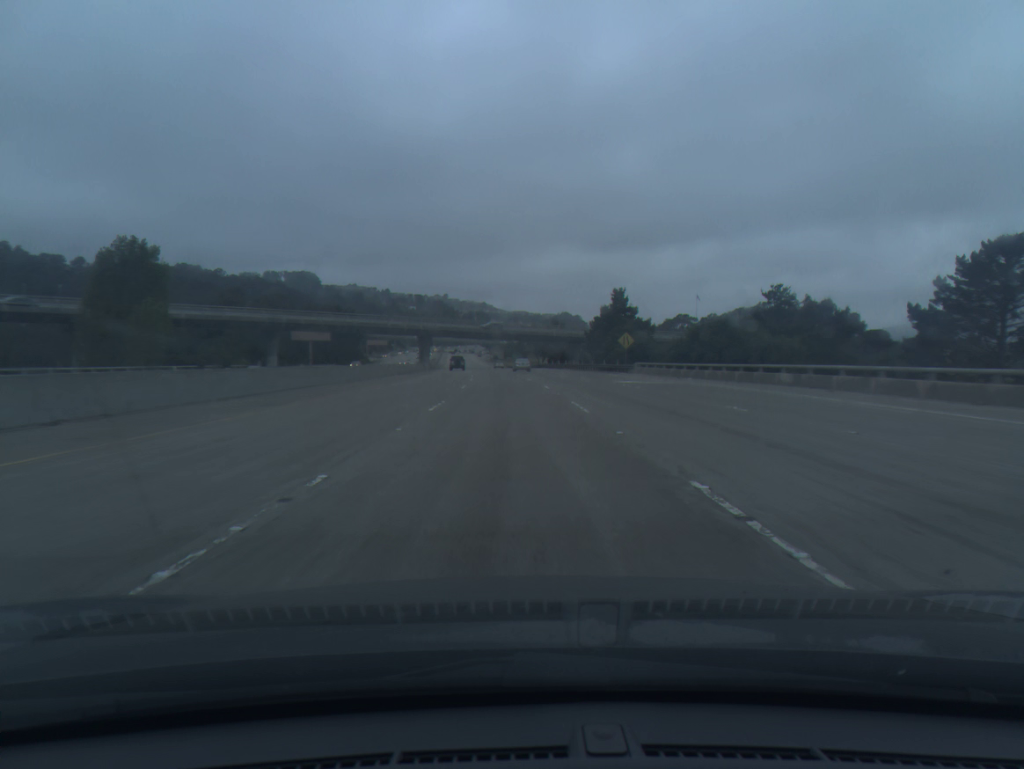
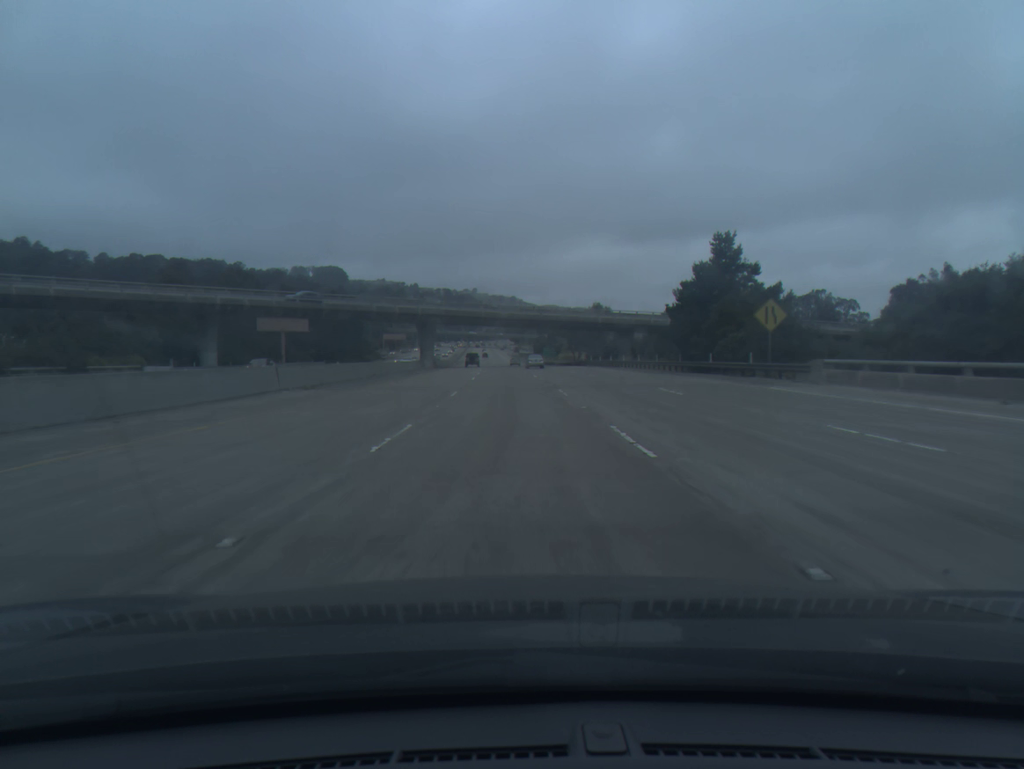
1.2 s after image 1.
(-0.6, +37.5) m; -2°
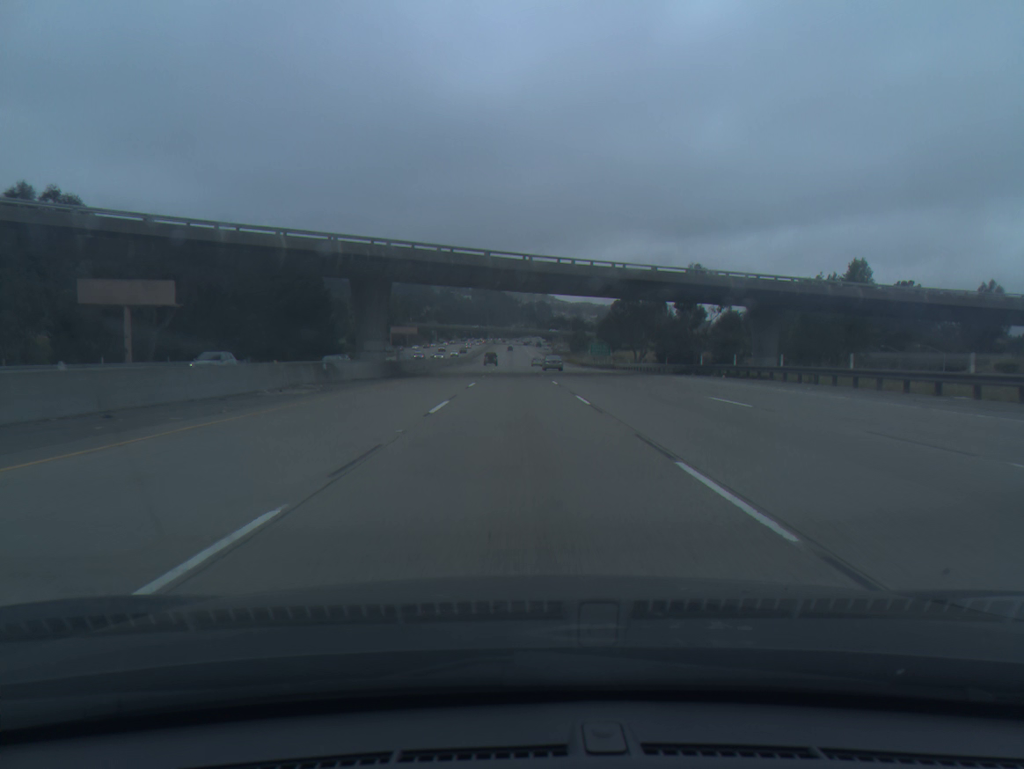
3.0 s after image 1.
(-1.3, +56.3) m; -2°
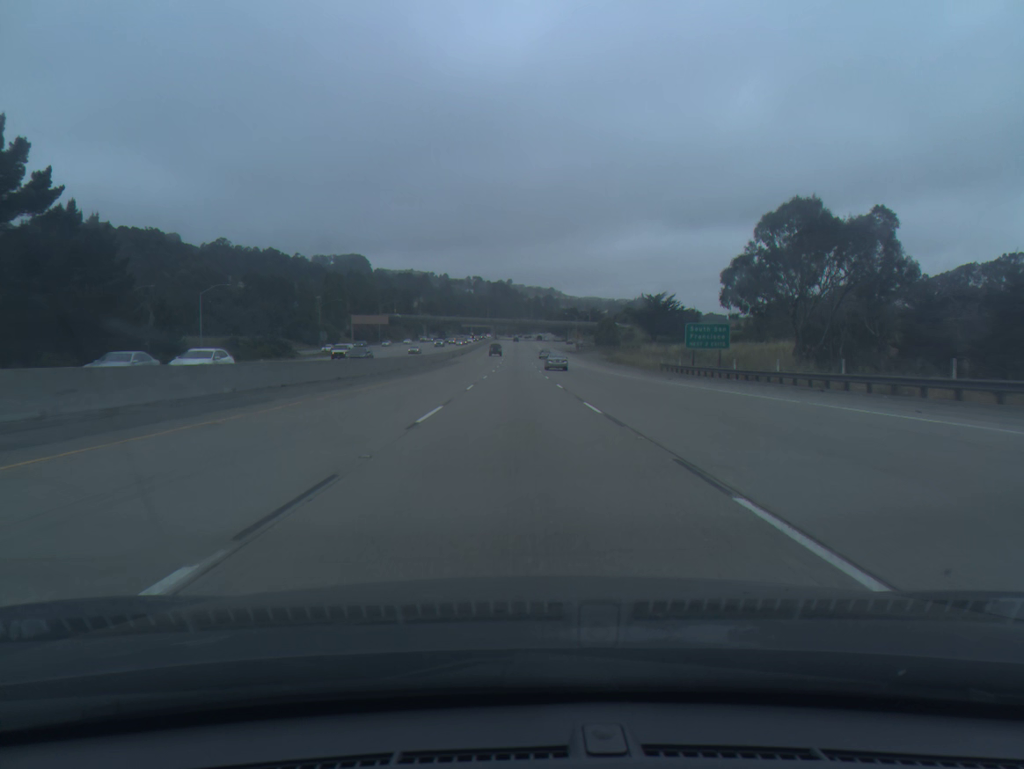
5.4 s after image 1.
(-0.8, +75.2) m; 0°
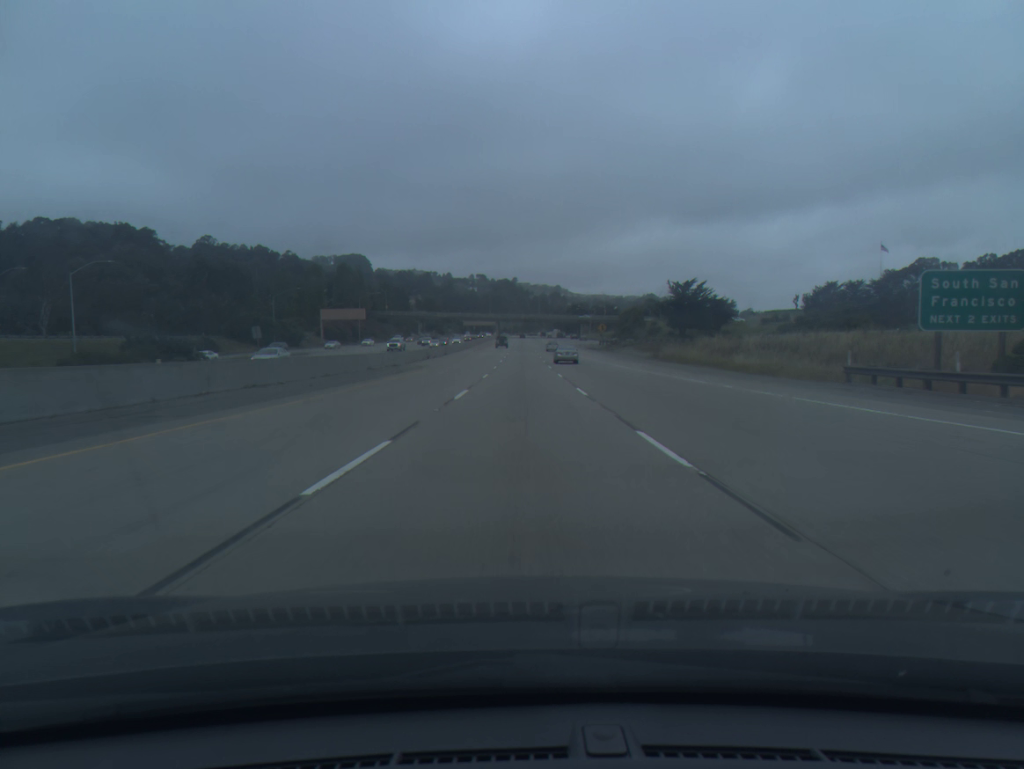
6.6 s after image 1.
(-0.1, +37.7) m; 0°
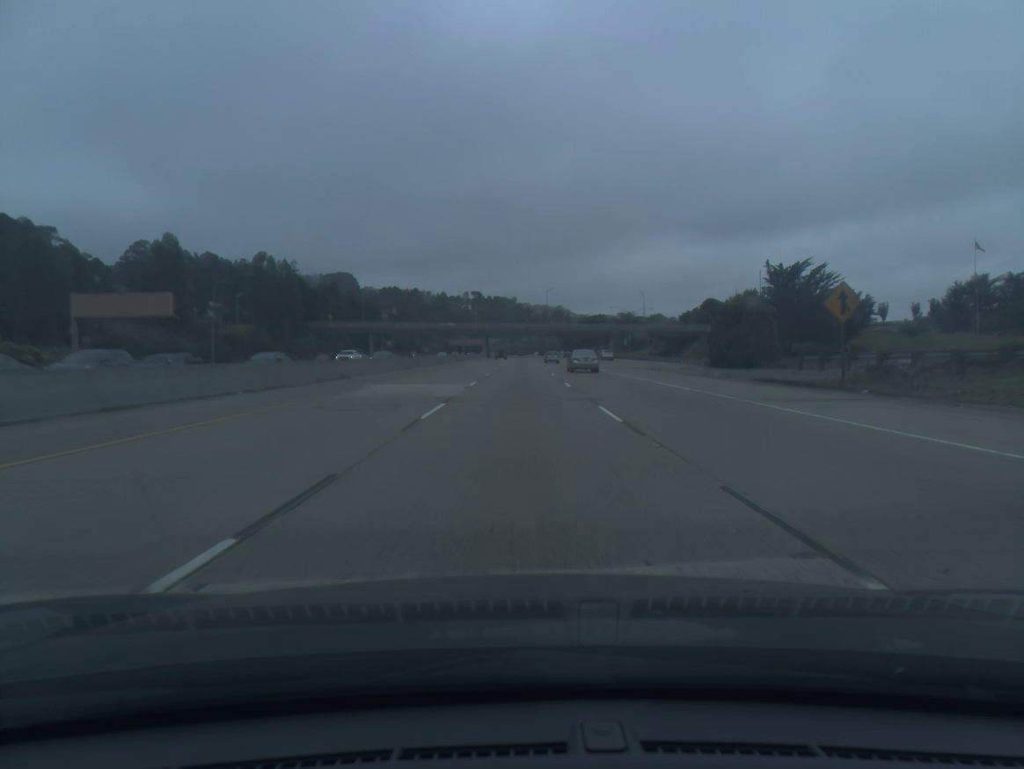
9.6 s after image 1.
(+0.3, +93.8) m; 0°
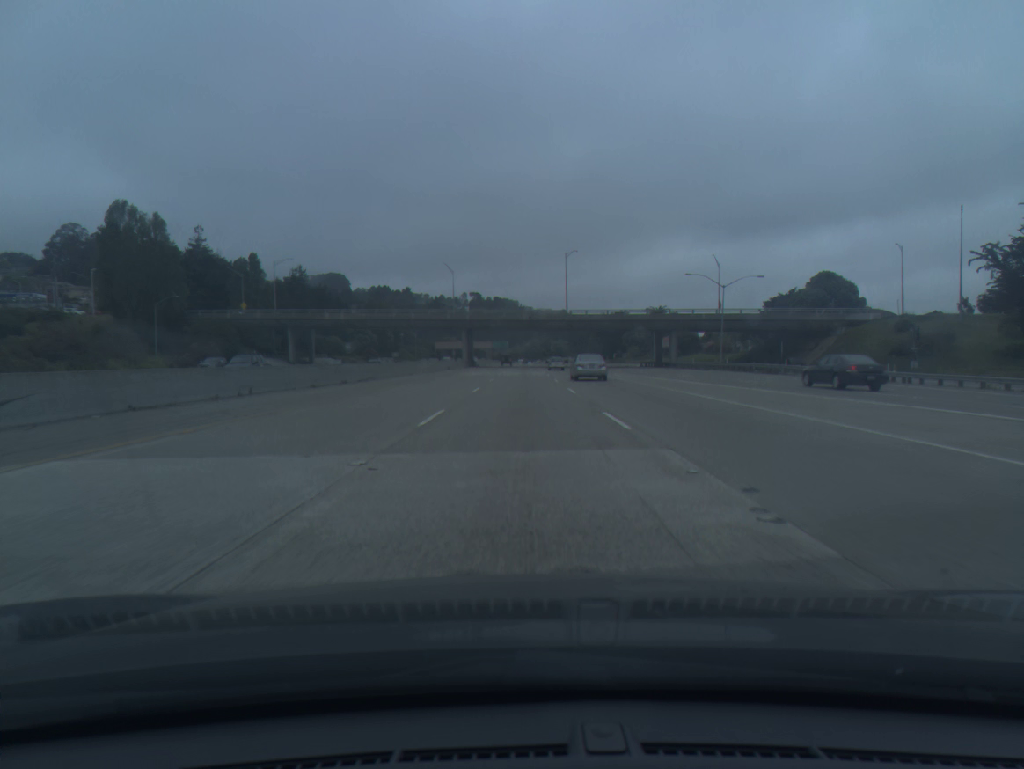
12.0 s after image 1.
(+0.1, +73.9) m; 0°
